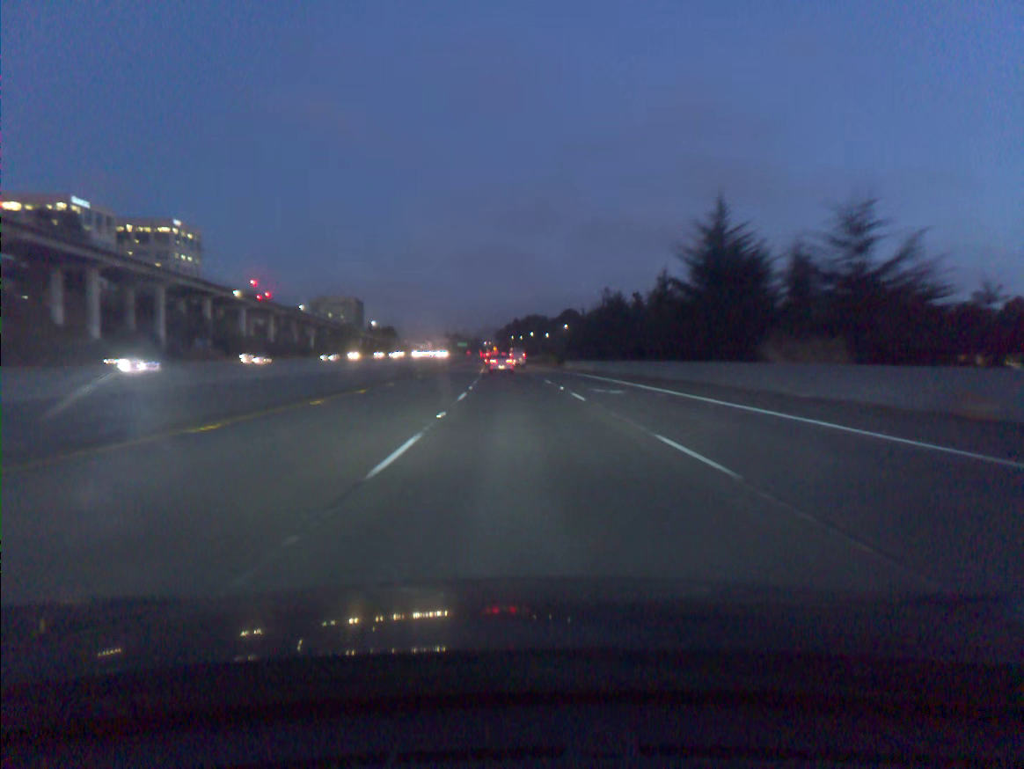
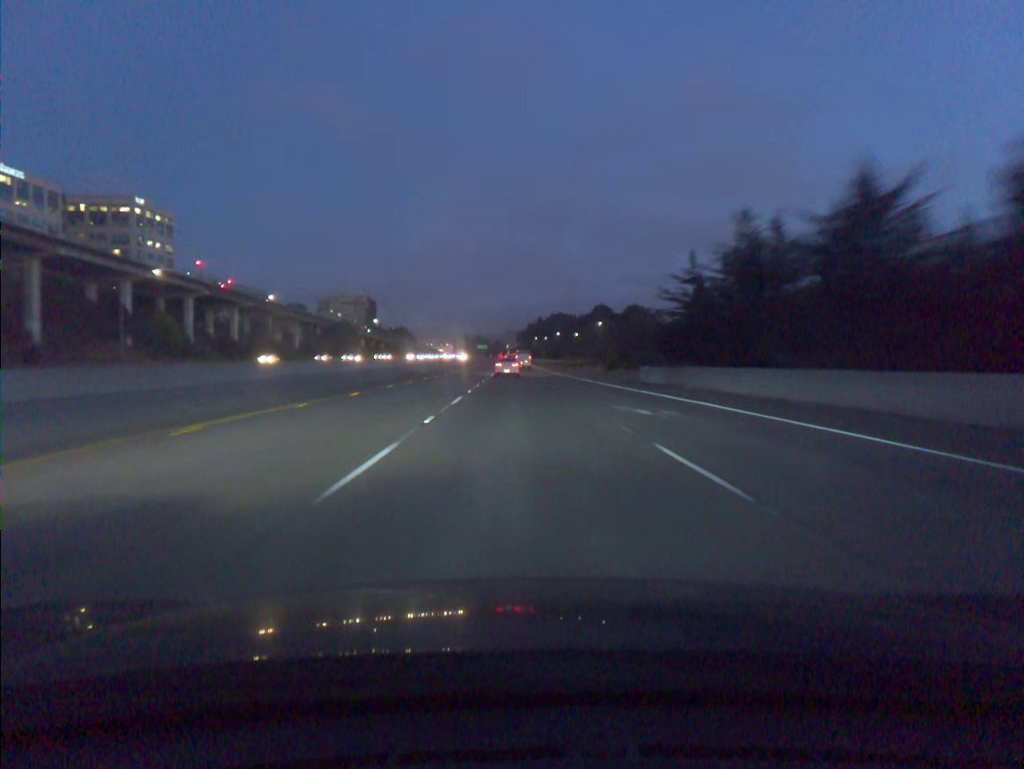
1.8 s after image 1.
(-0.6, +44.2) m; -2°
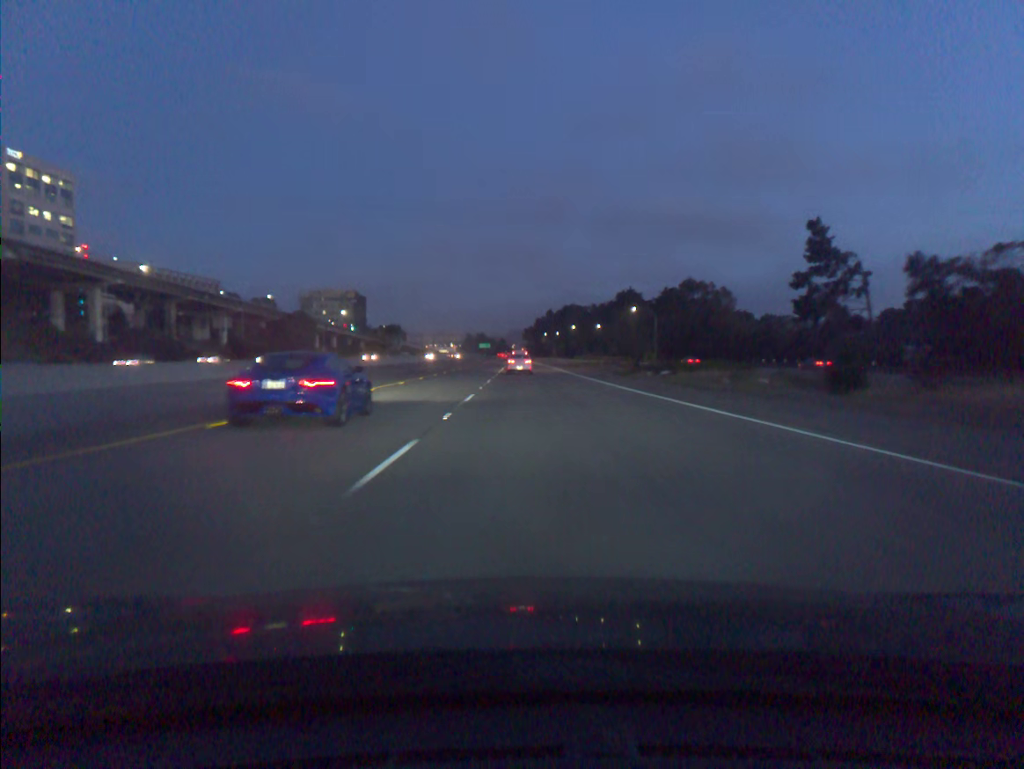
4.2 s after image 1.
(-0.4, +58.3) m; 0°
